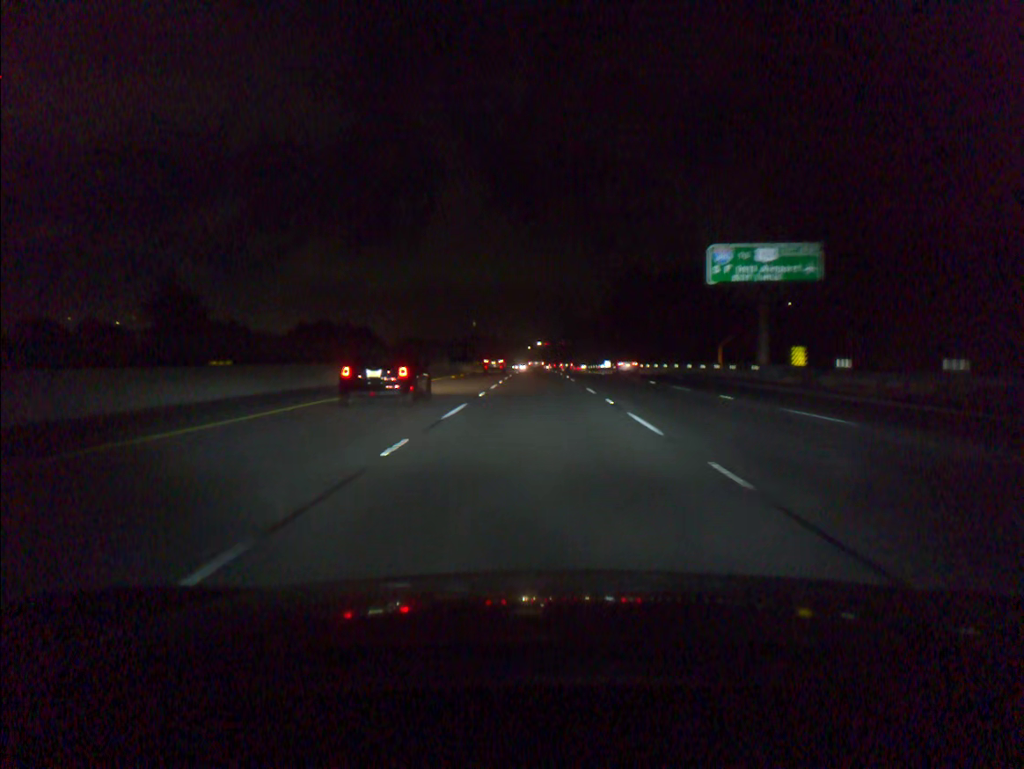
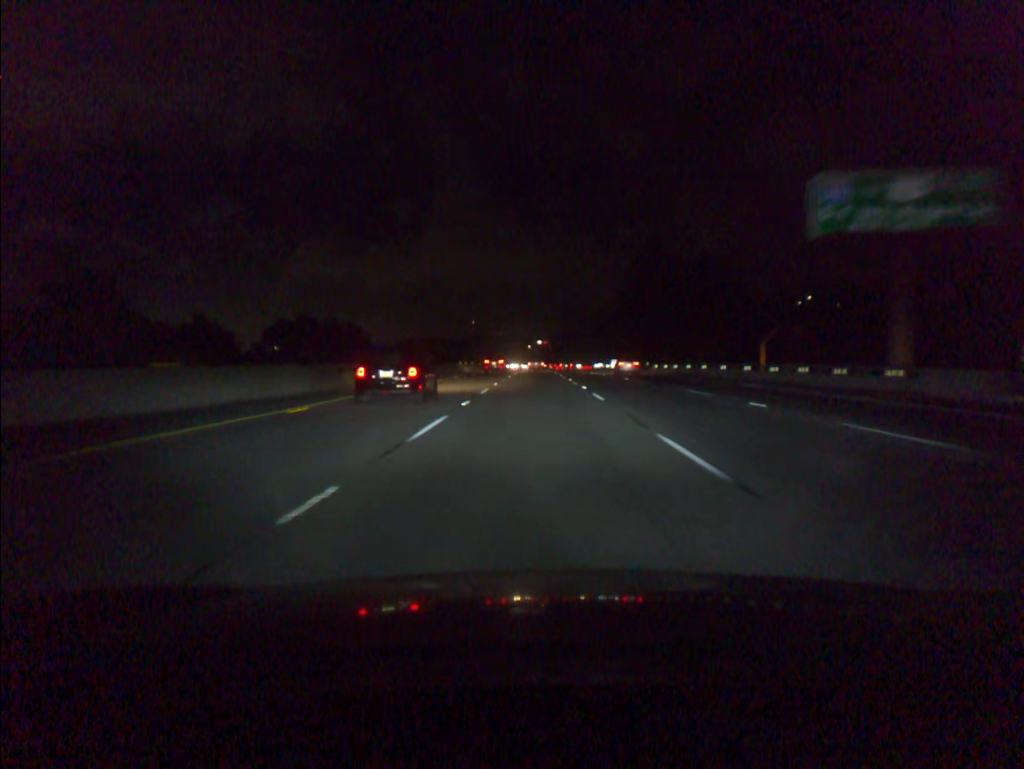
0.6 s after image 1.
(0.0, +18.4) m; 0°
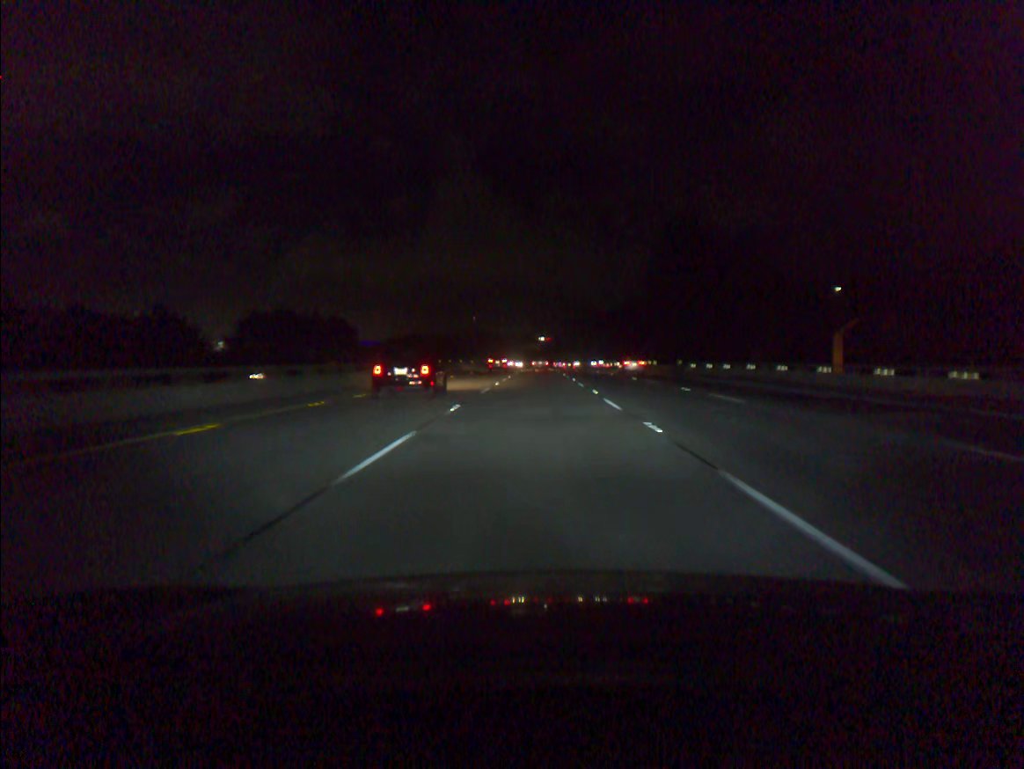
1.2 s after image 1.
(0.0, +18.4) m; 0°
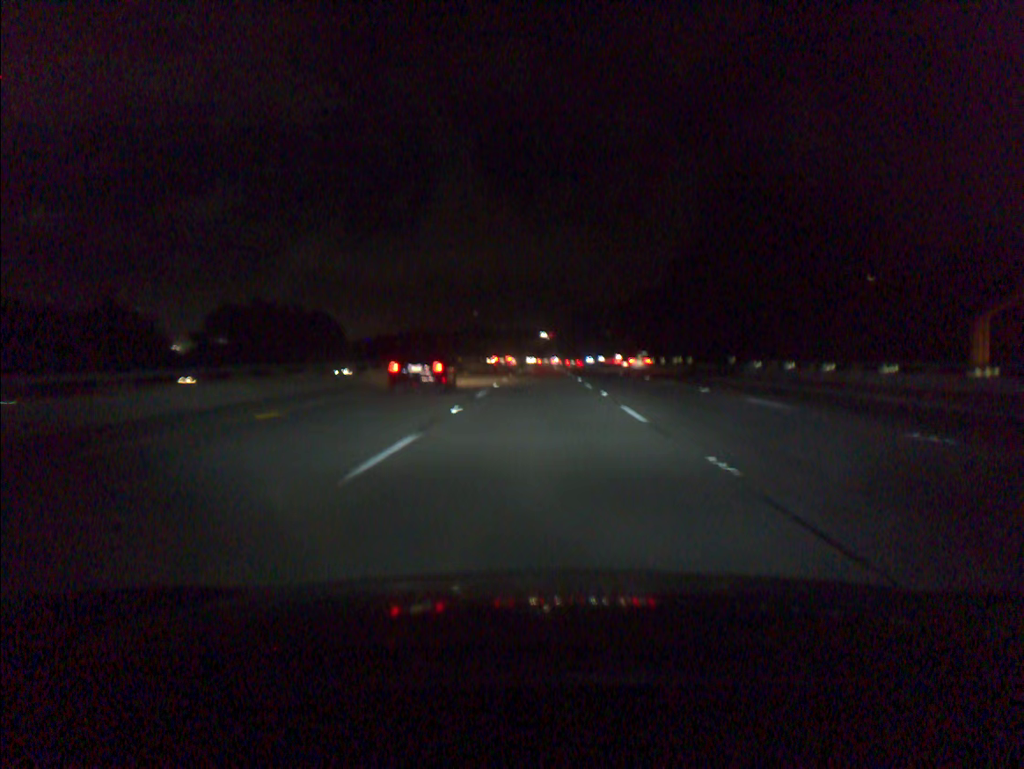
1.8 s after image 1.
(0.0, +18.4) m; 0°
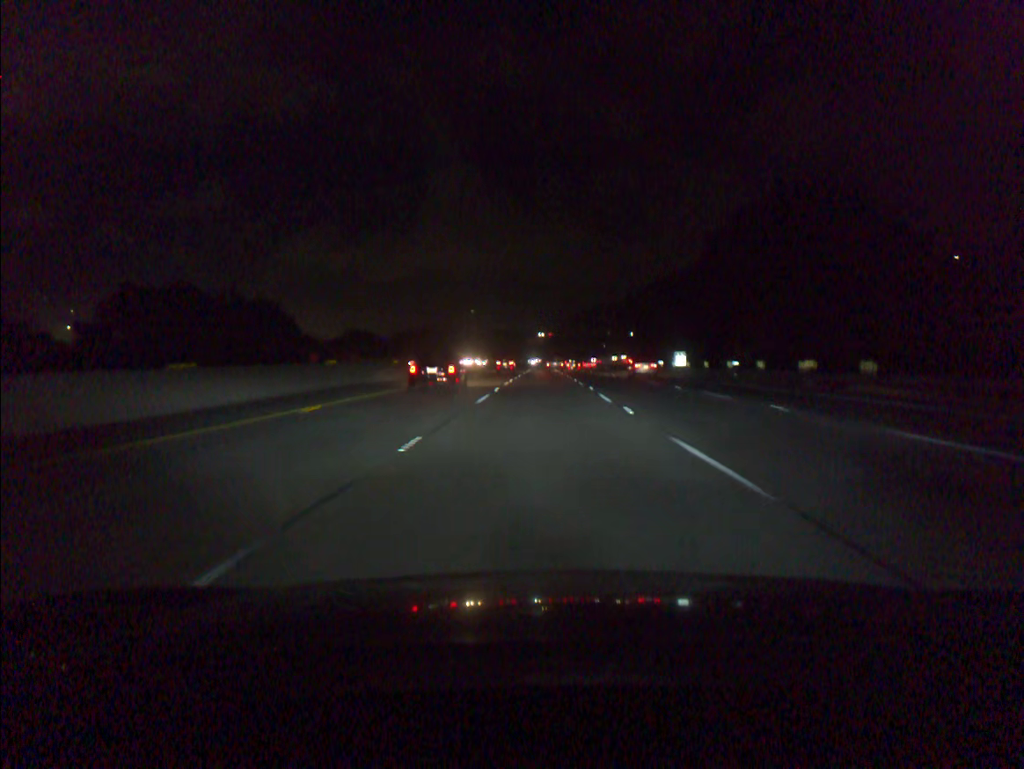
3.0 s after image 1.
(0.0, +36.8) m; 0°
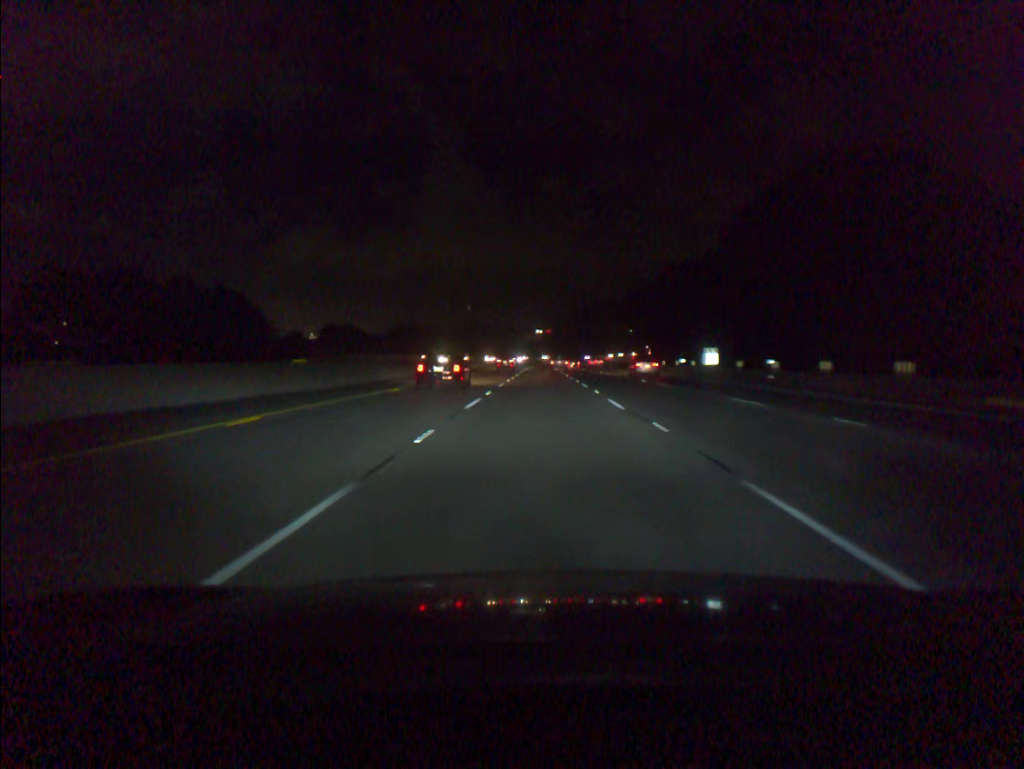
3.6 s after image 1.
(0.0, +18.4) m; 0°
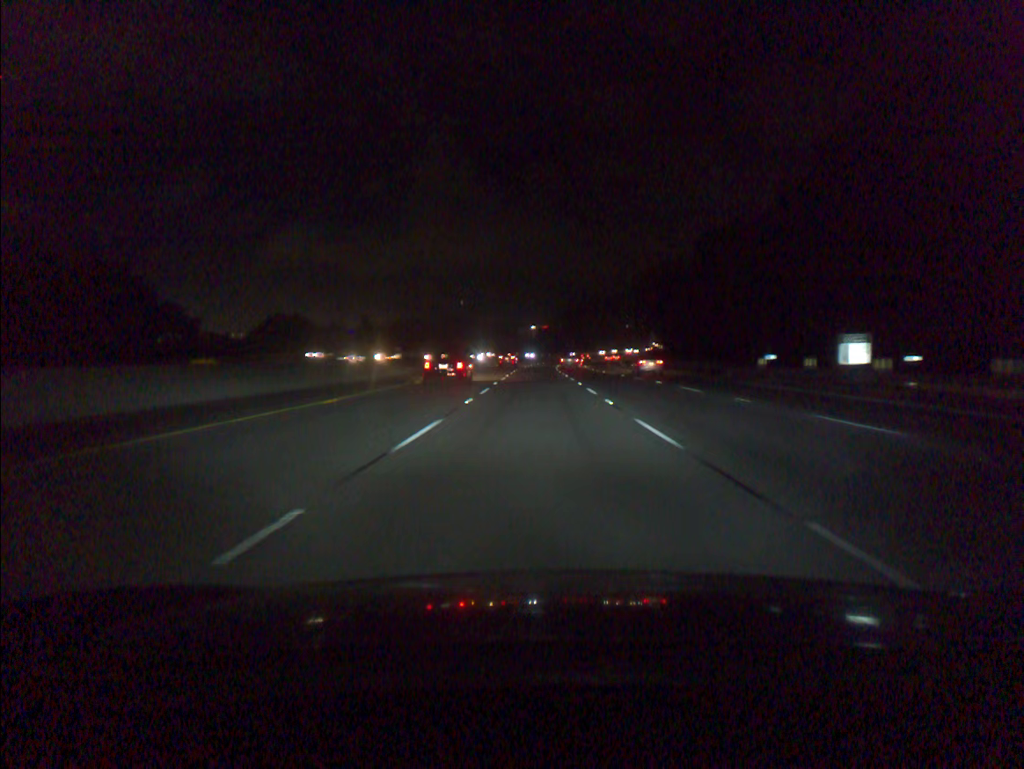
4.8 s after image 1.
(+0.1, +36.9) m; 0°
